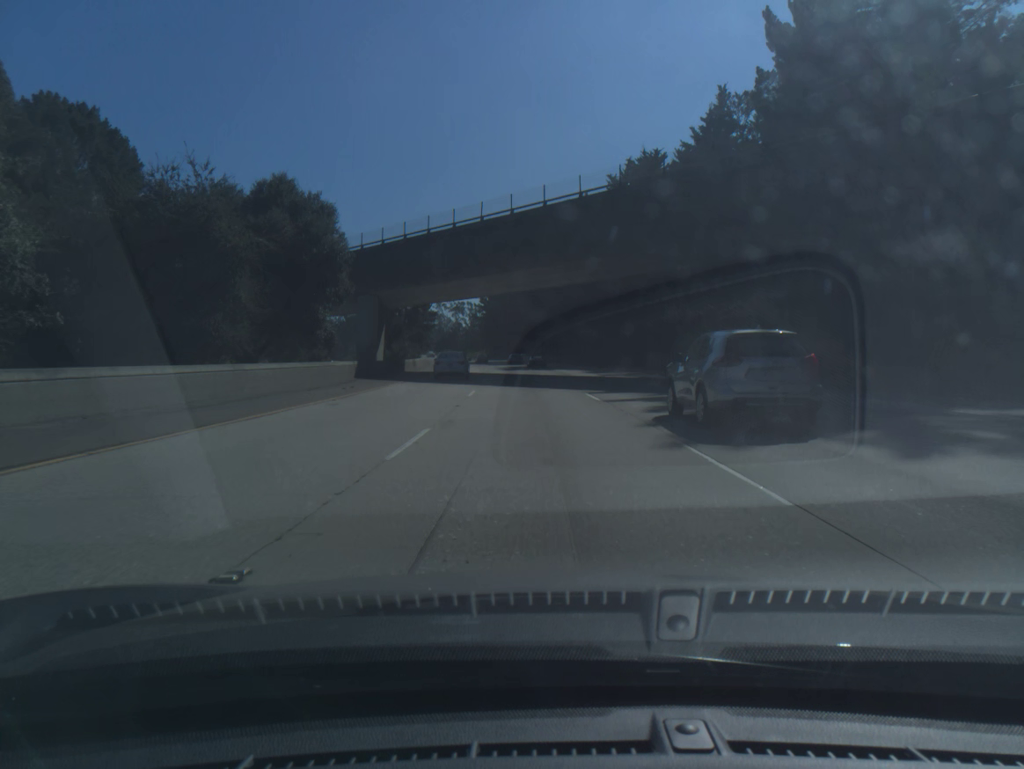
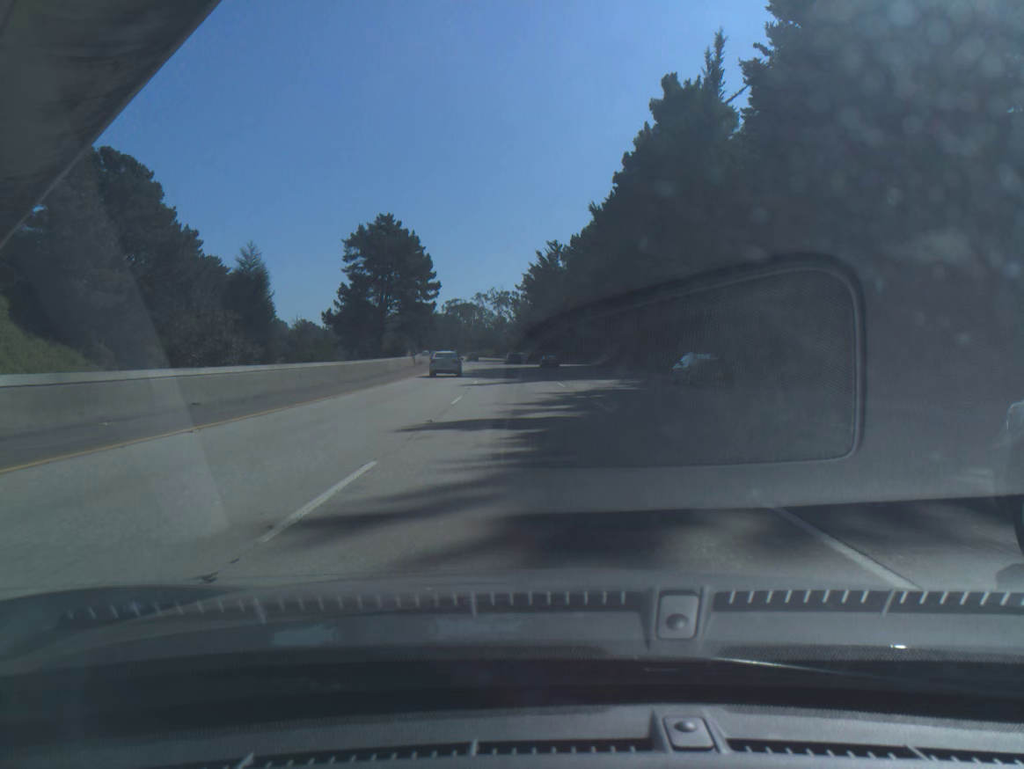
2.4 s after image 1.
(-2.0, +62.3) m; -4°
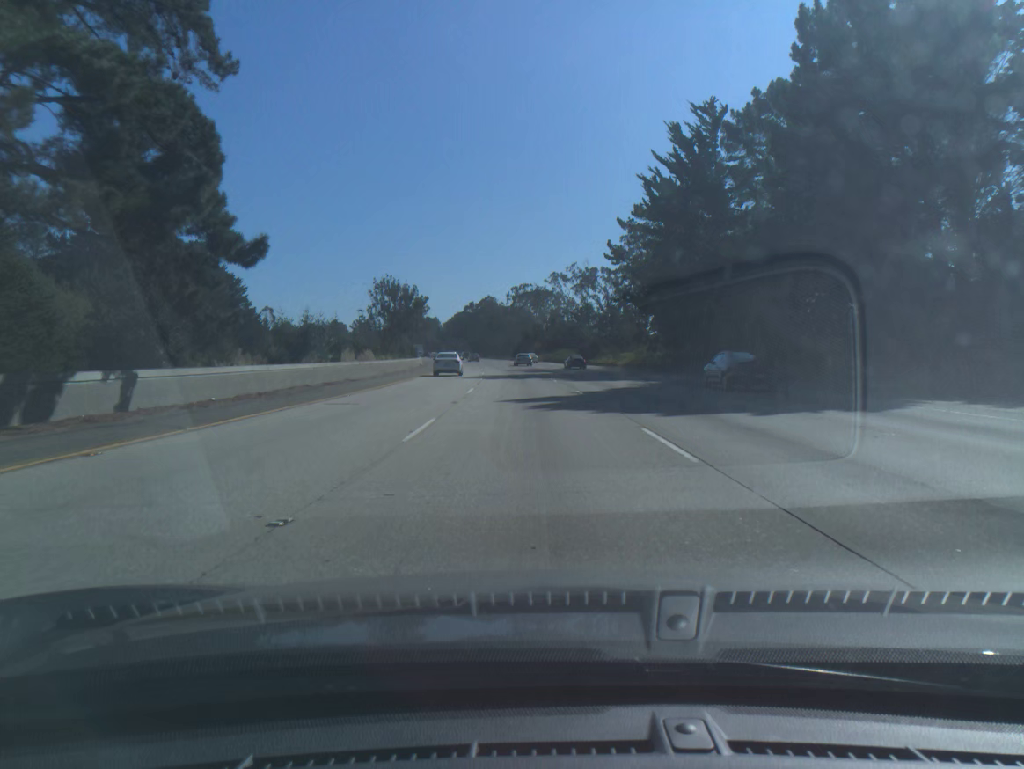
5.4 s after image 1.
(-4.1, +81.3) m; -6°
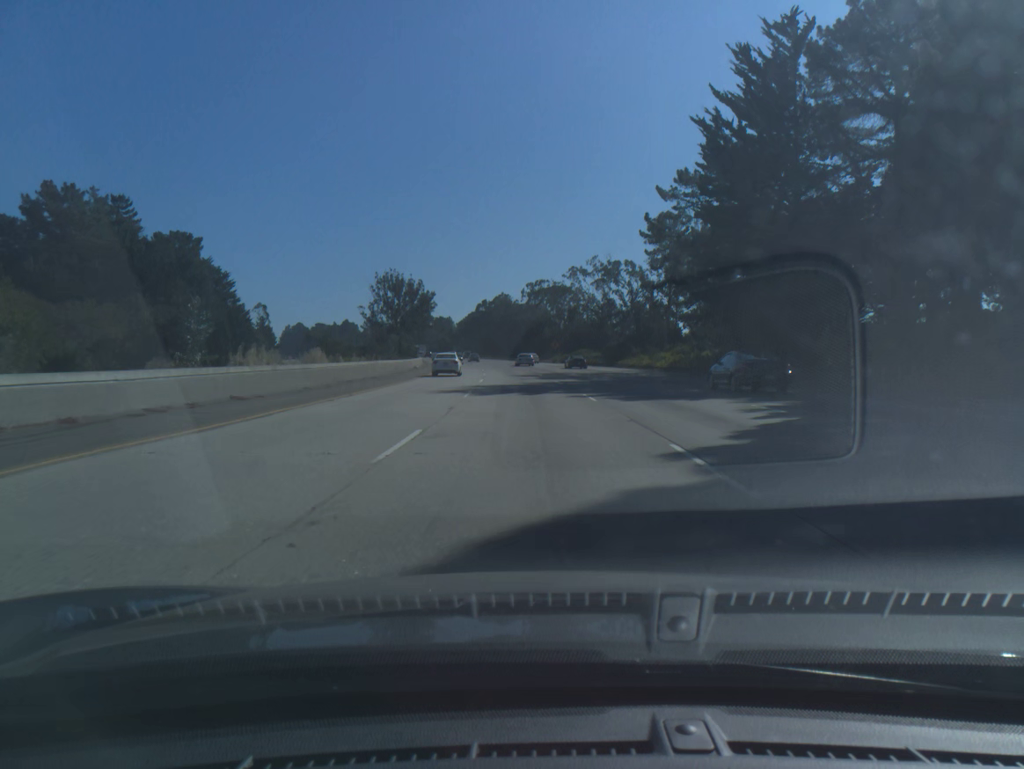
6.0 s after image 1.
(-0.2, +16.8) m; -1°
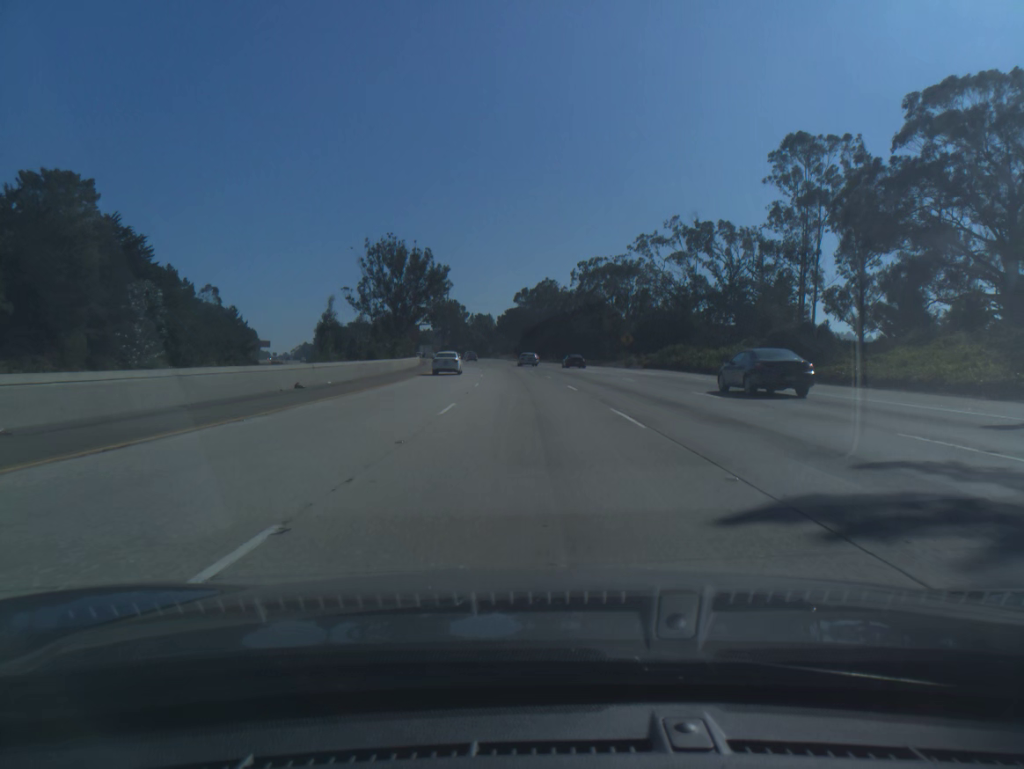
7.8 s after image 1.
(-1.5, +51.2) m; -3°
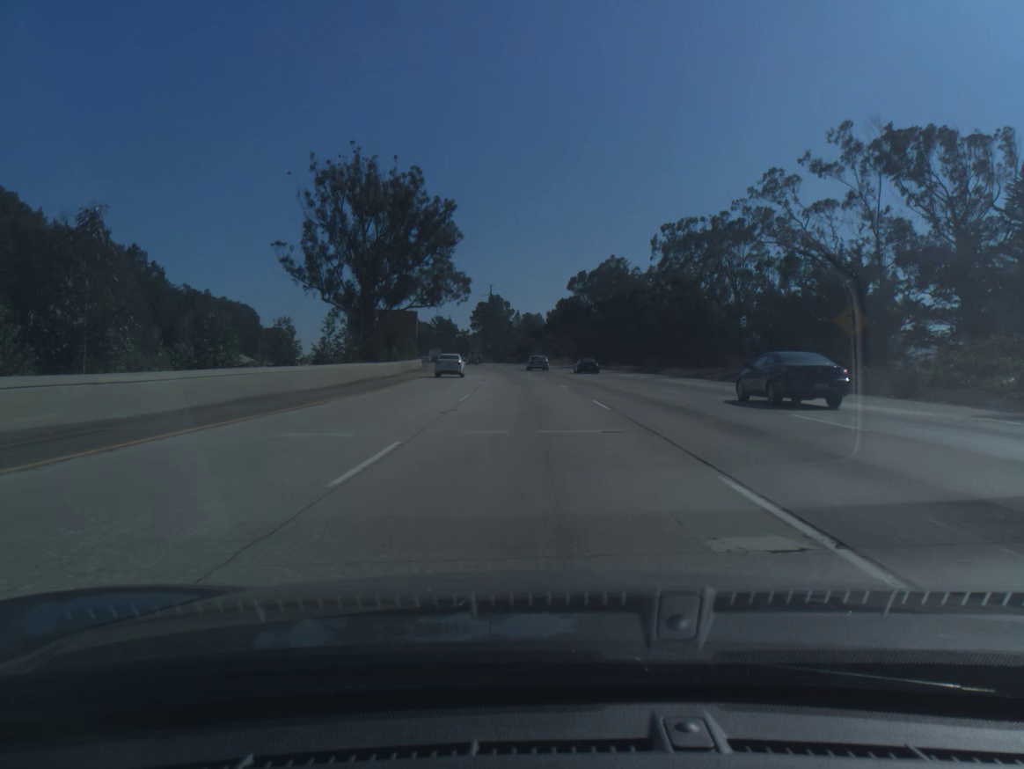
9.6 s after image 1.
(-1.7, +52.6) m; -4°
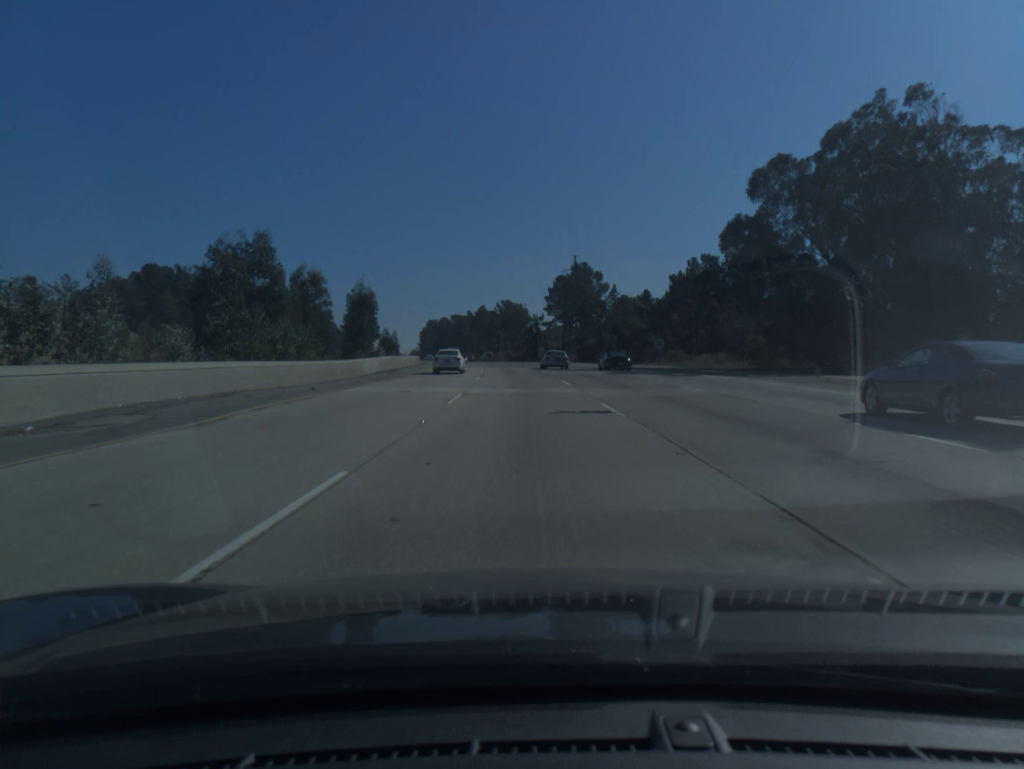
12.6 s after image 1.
(-4.8, +90.4) m; -6°
